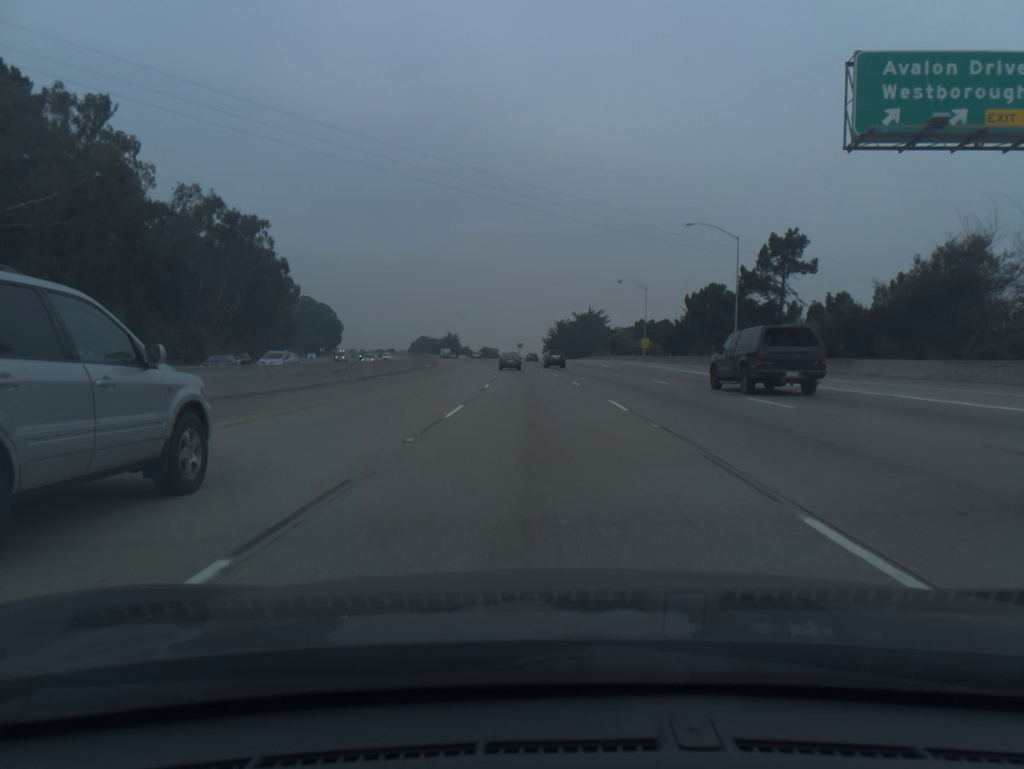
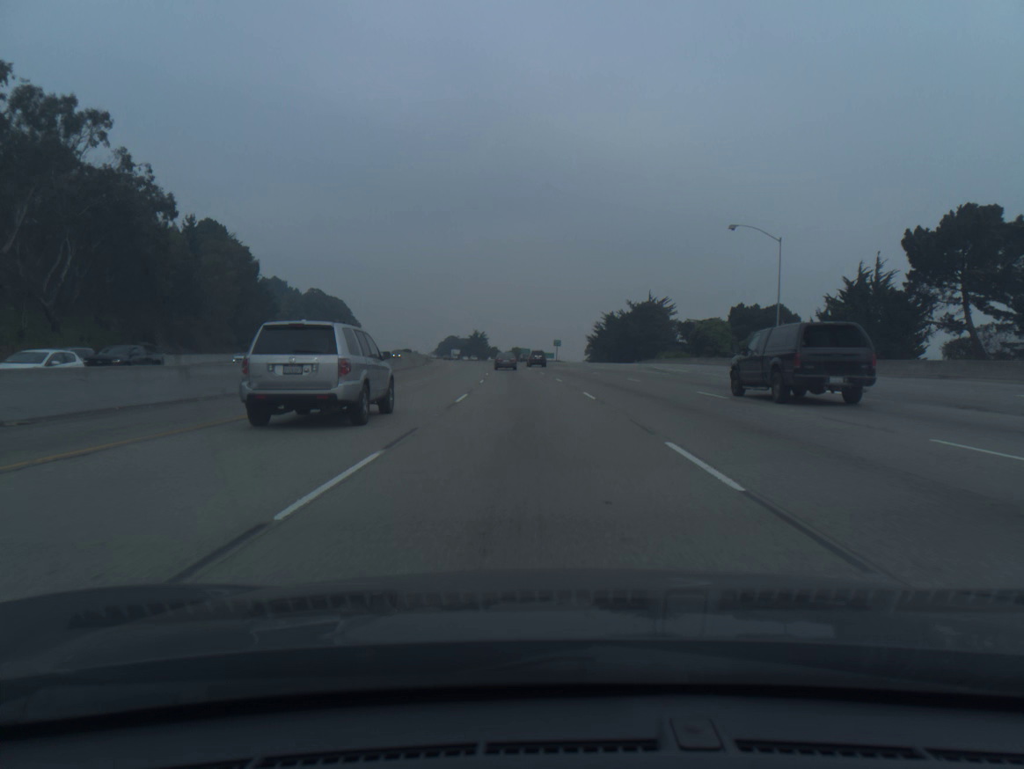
(-1.2, +53.6) m; -3°
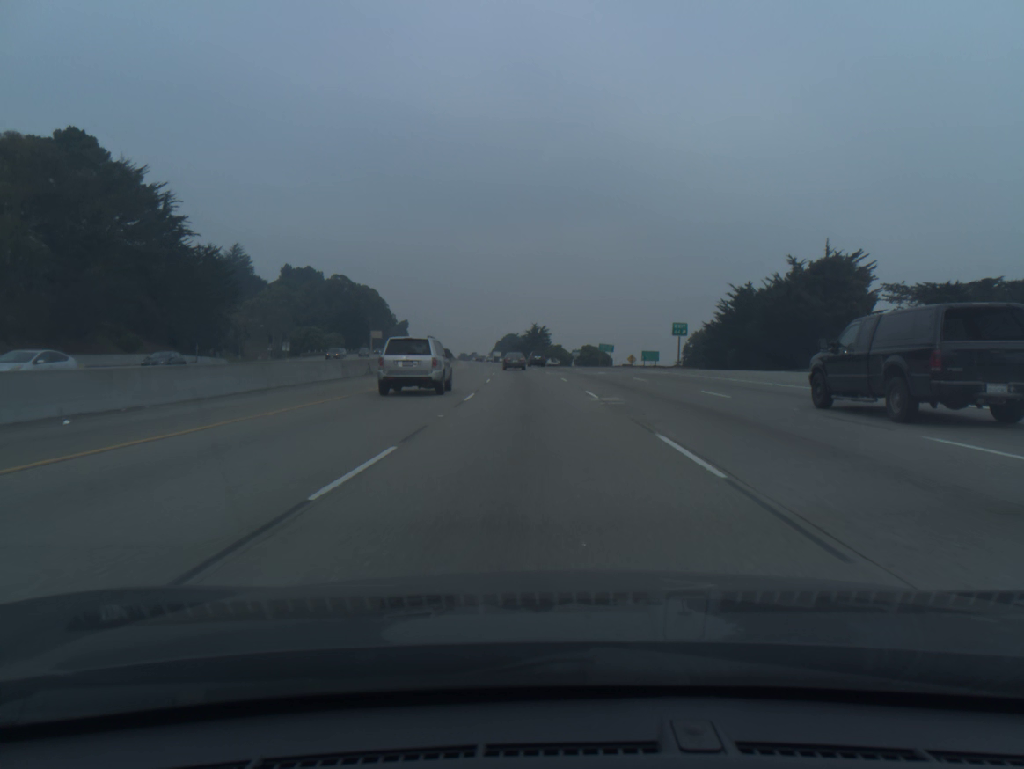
(-3.0, +72.1) m; -5°
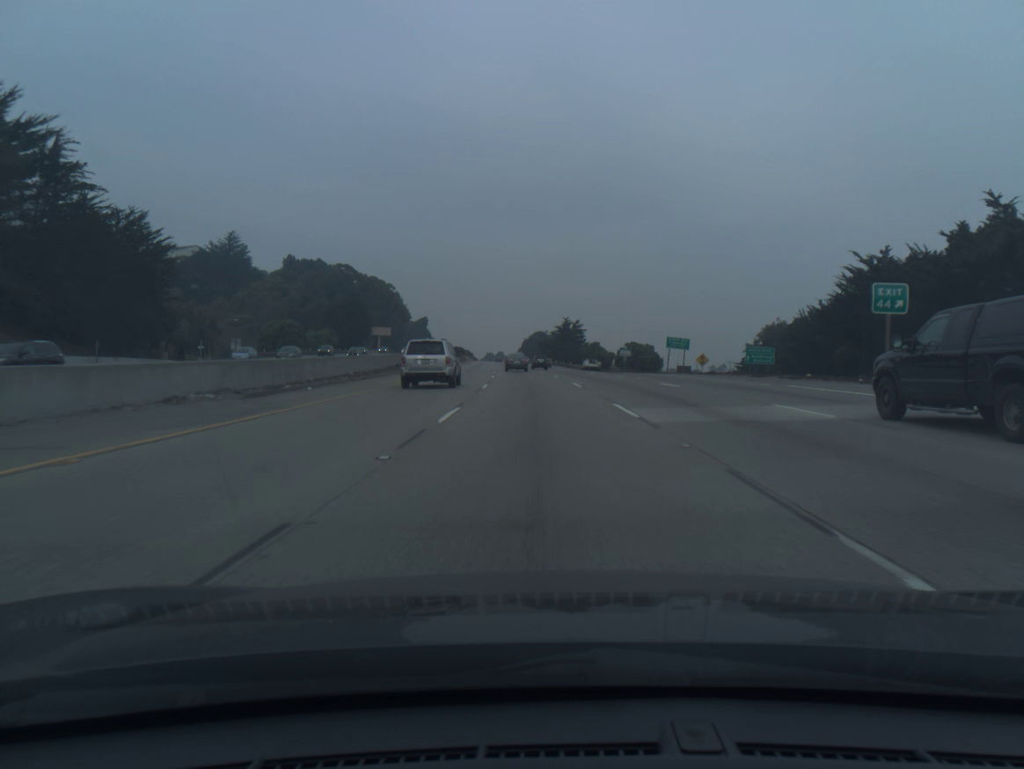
(-0.7, +36.2) m; -2°
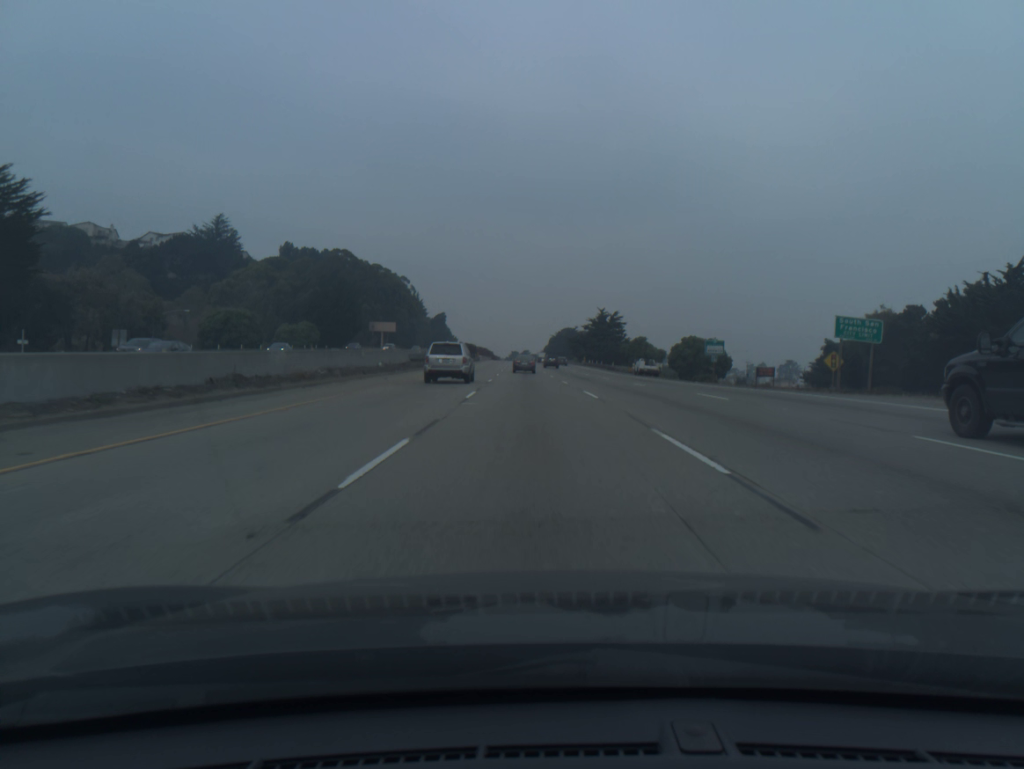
(-0.6, +36.1) m; -2°
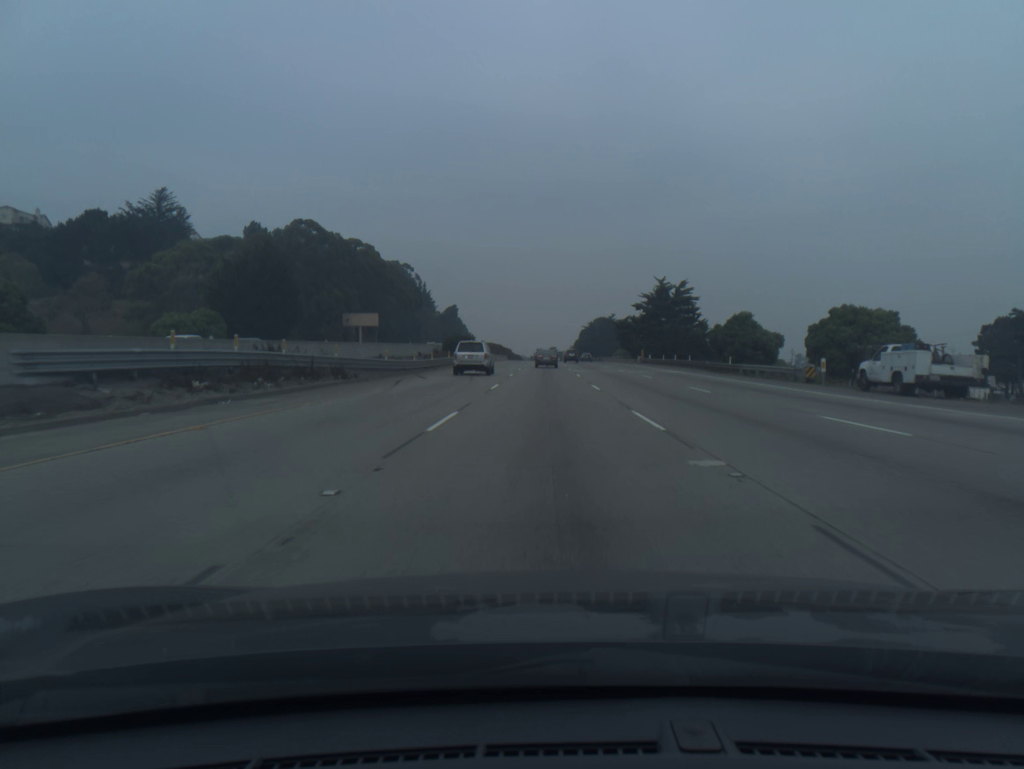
(-1.1, +53.9) m; -2°
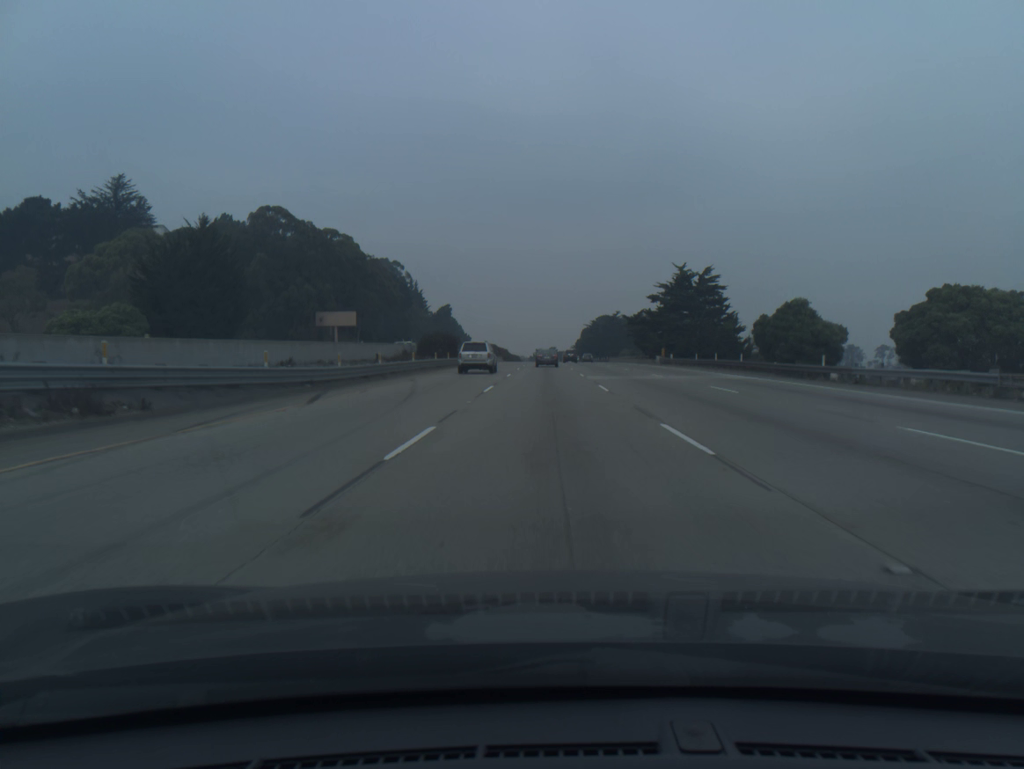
(0.0, +18.0) m; 0°
